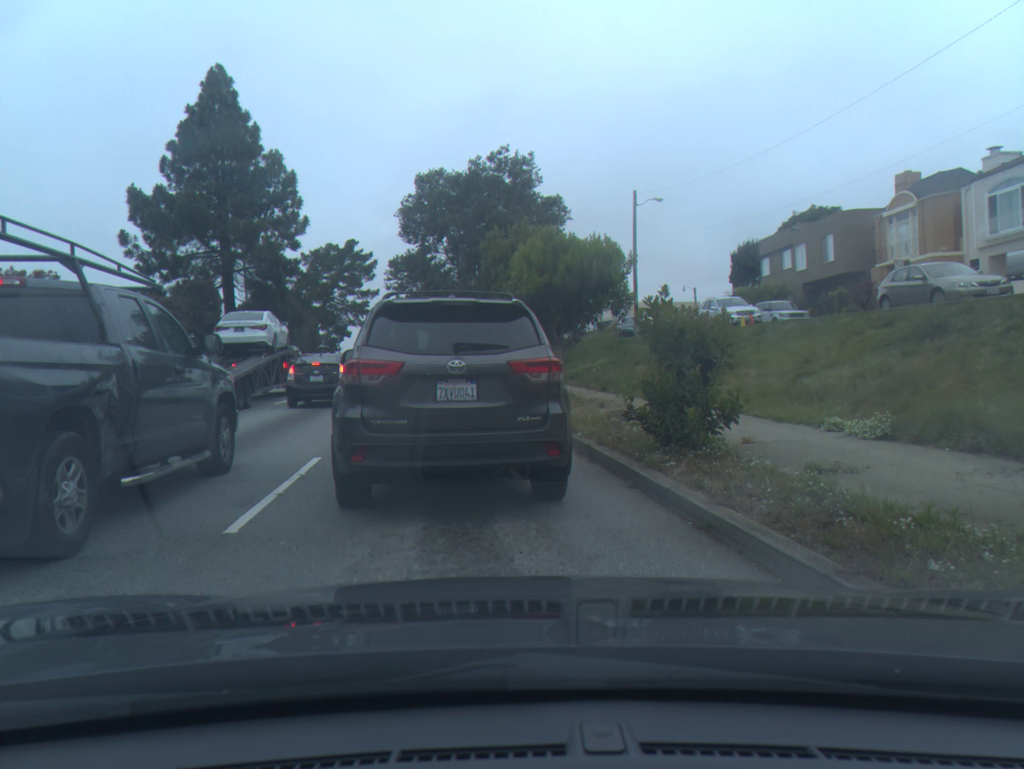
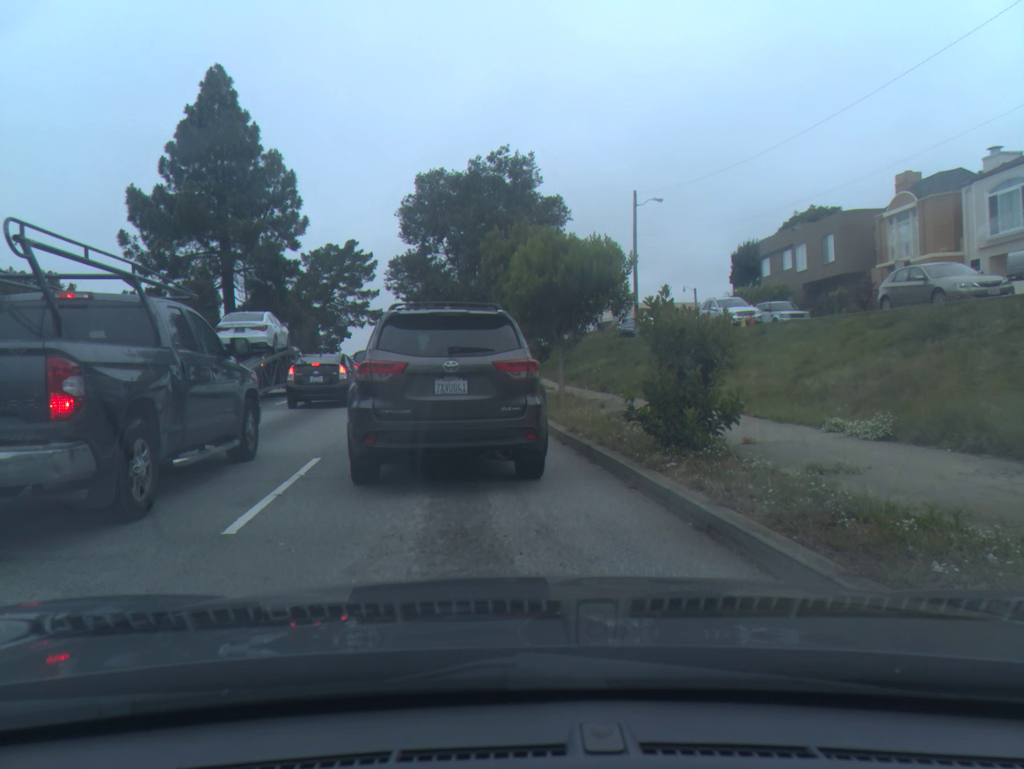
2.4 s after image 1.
(0.0, 0.0) m; 0°
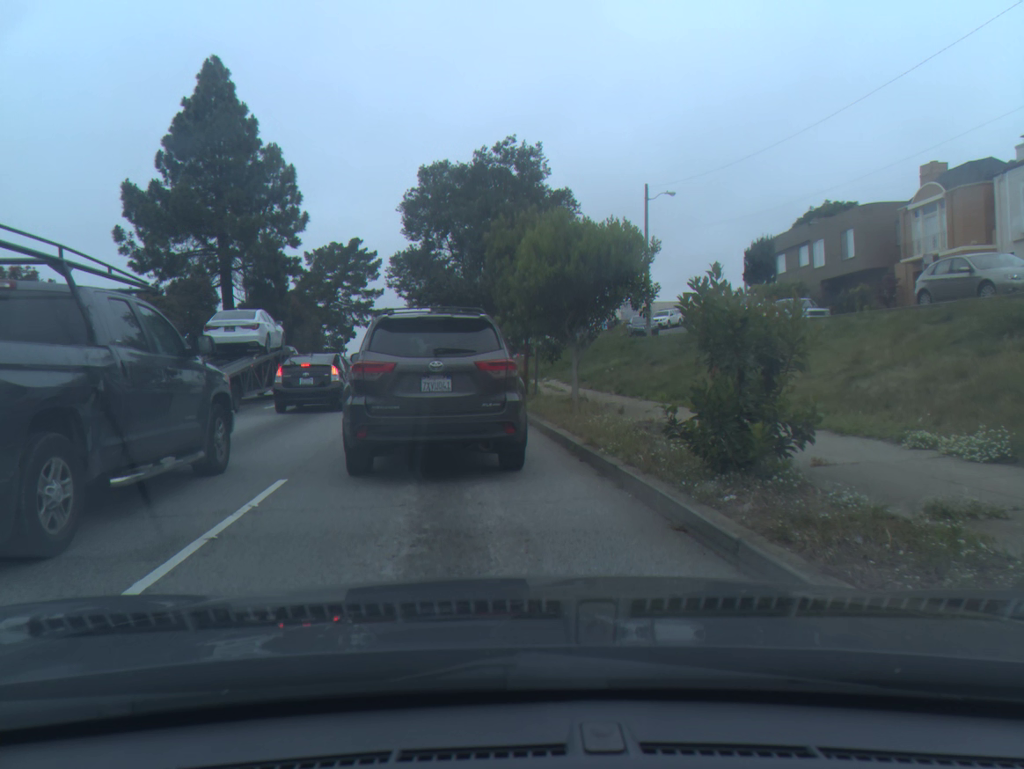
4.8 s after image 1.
(-0.1, +1.7) m; 0°
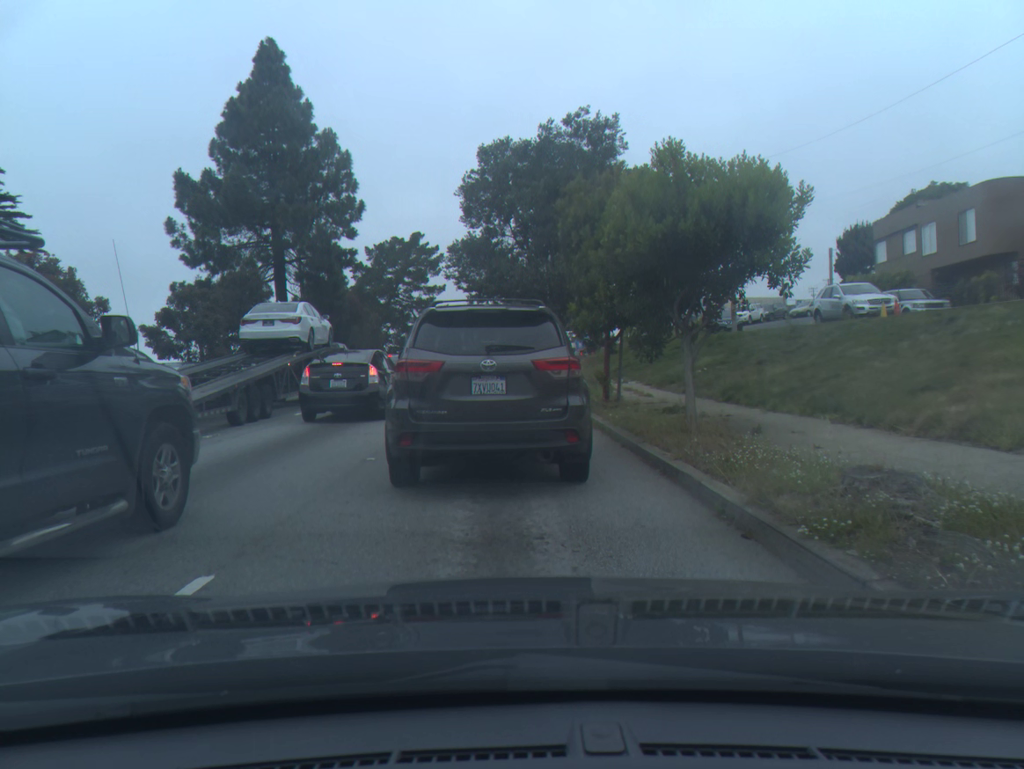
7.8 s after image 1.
(-0.3, +3.9) m; -5°
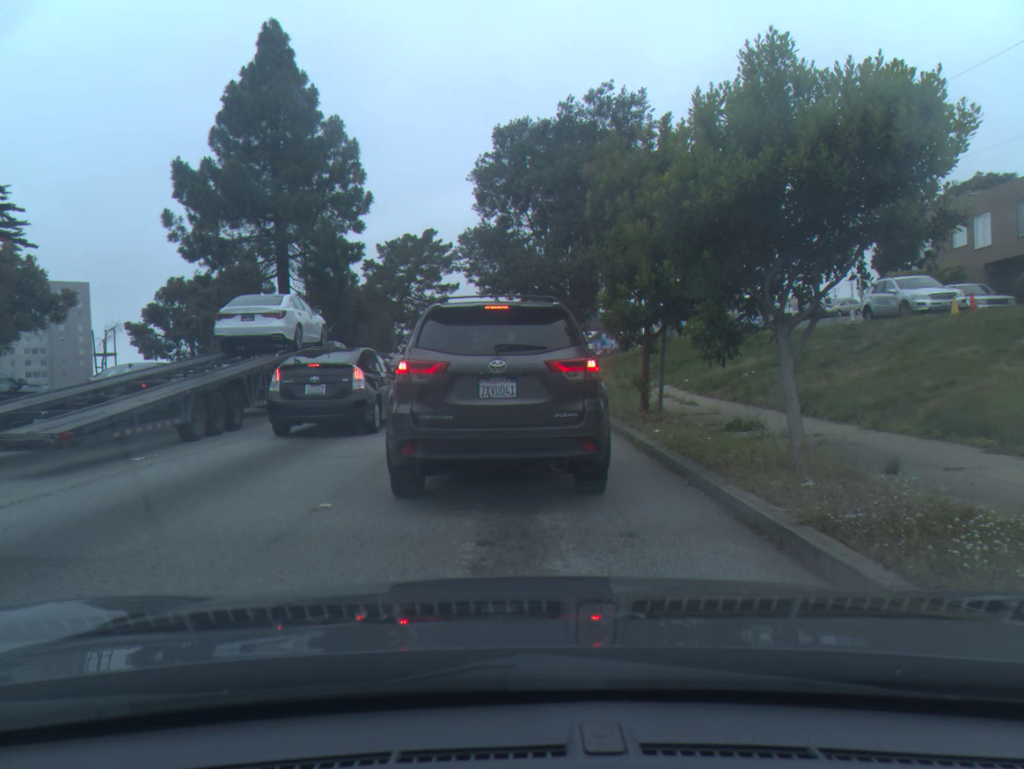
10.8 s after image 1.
(-0.1, +3.0) m; -1°
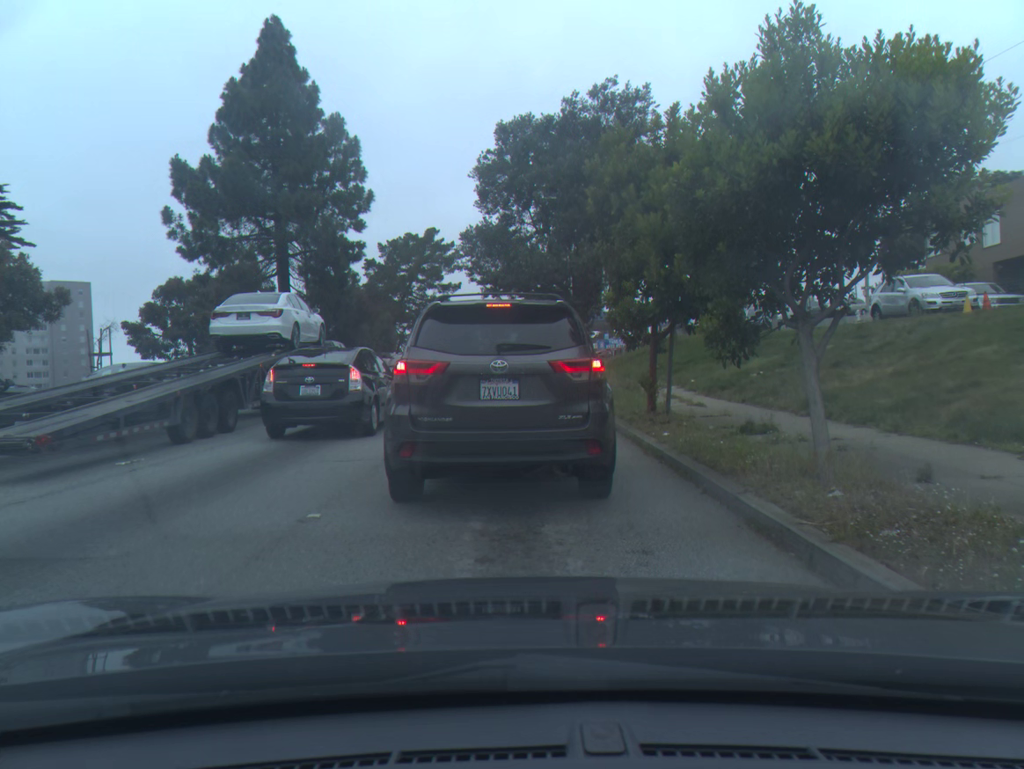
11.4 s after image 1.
(0.0, +0.4) m; 0°
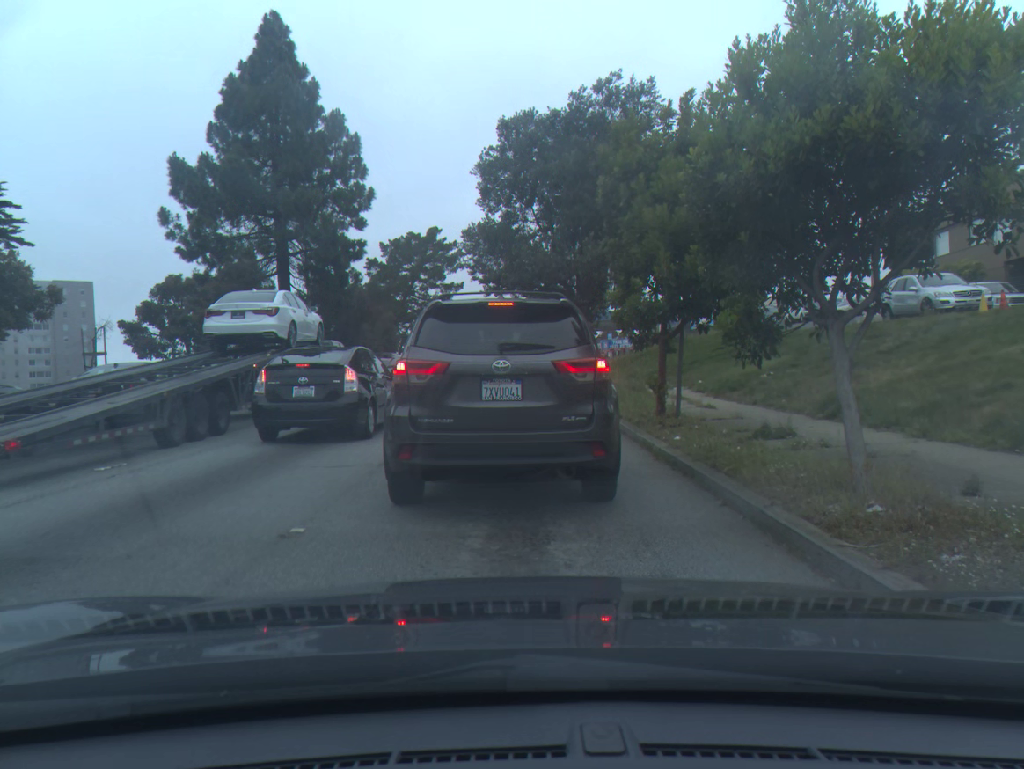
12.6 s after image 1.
(0.0, +0.6) m; 0°
